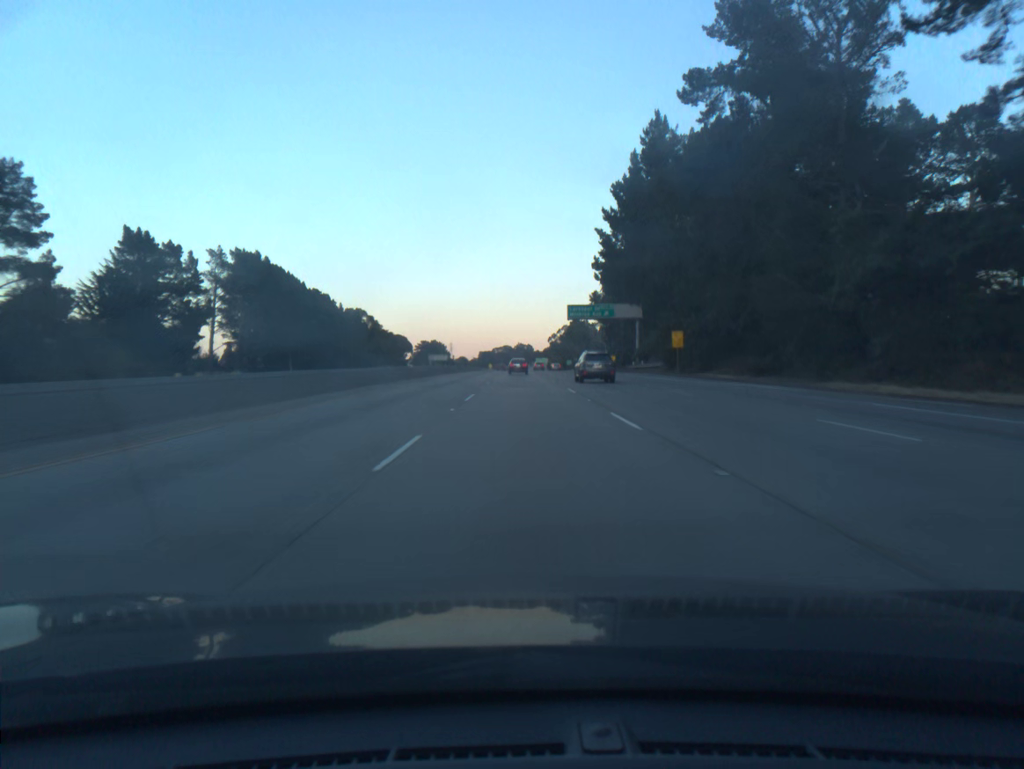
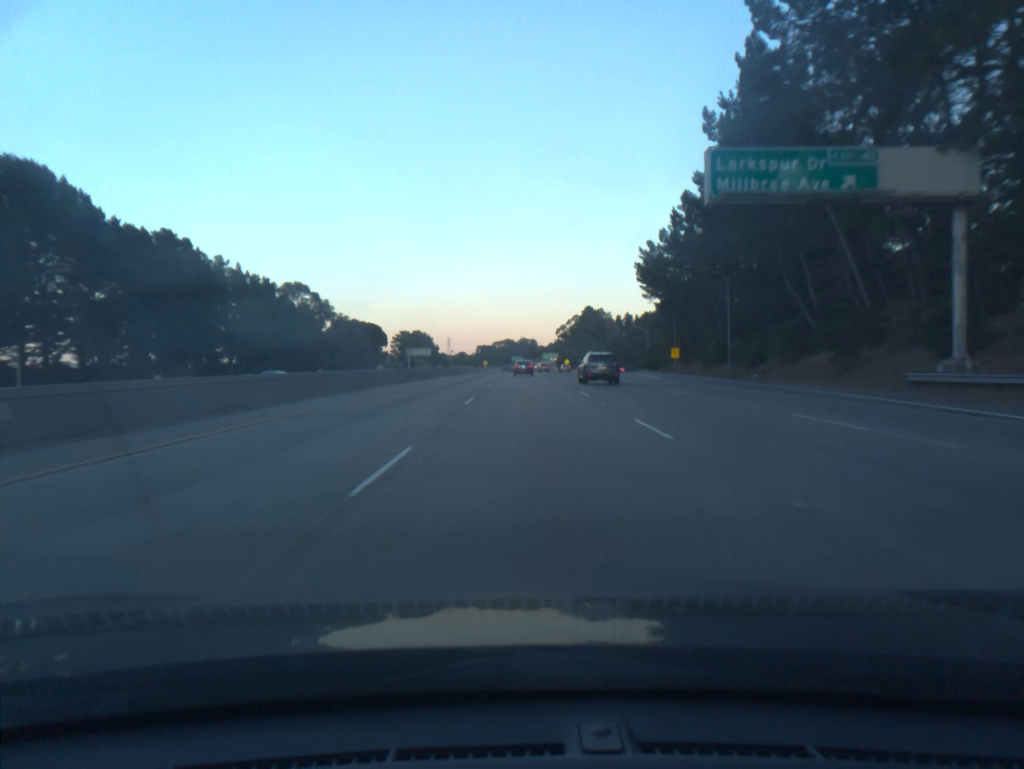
(-0.3, +74.6) m; 0°
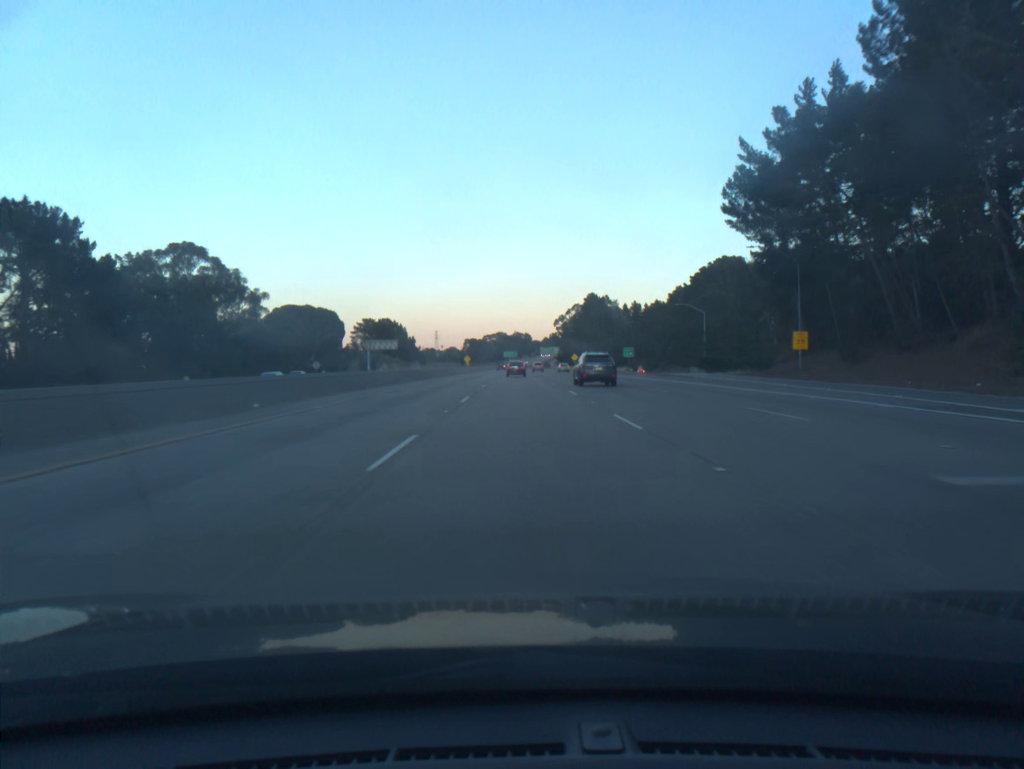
(+0.3, +56.4) m; +1°
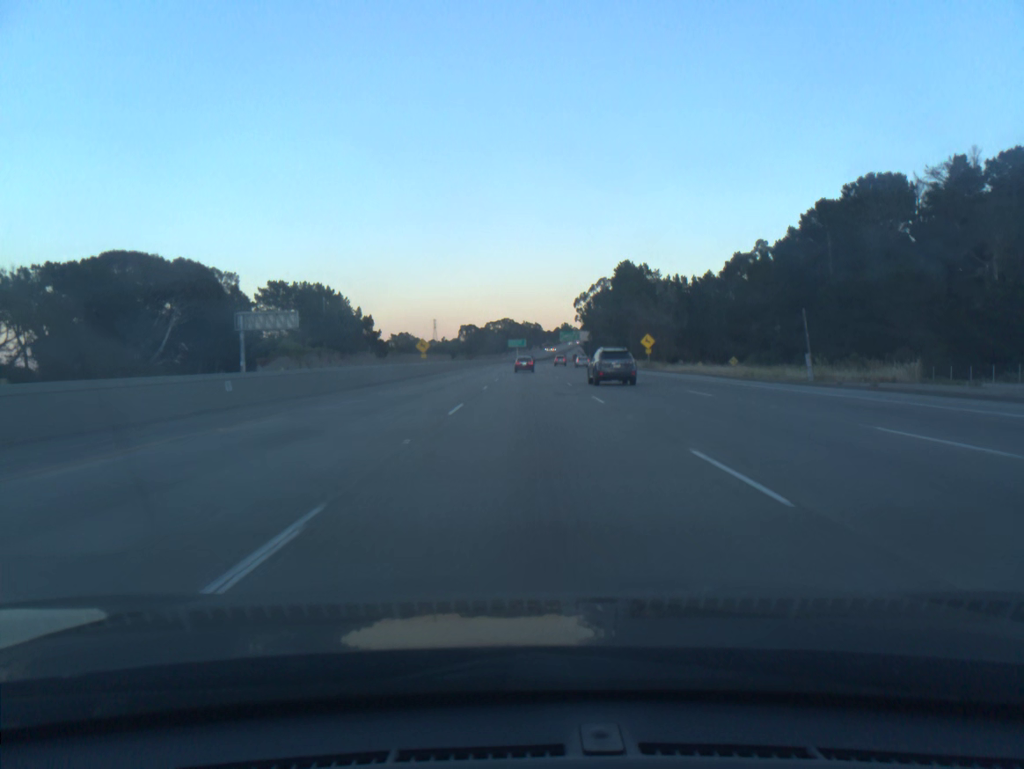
(-0.4, +94.7) m; -1°
